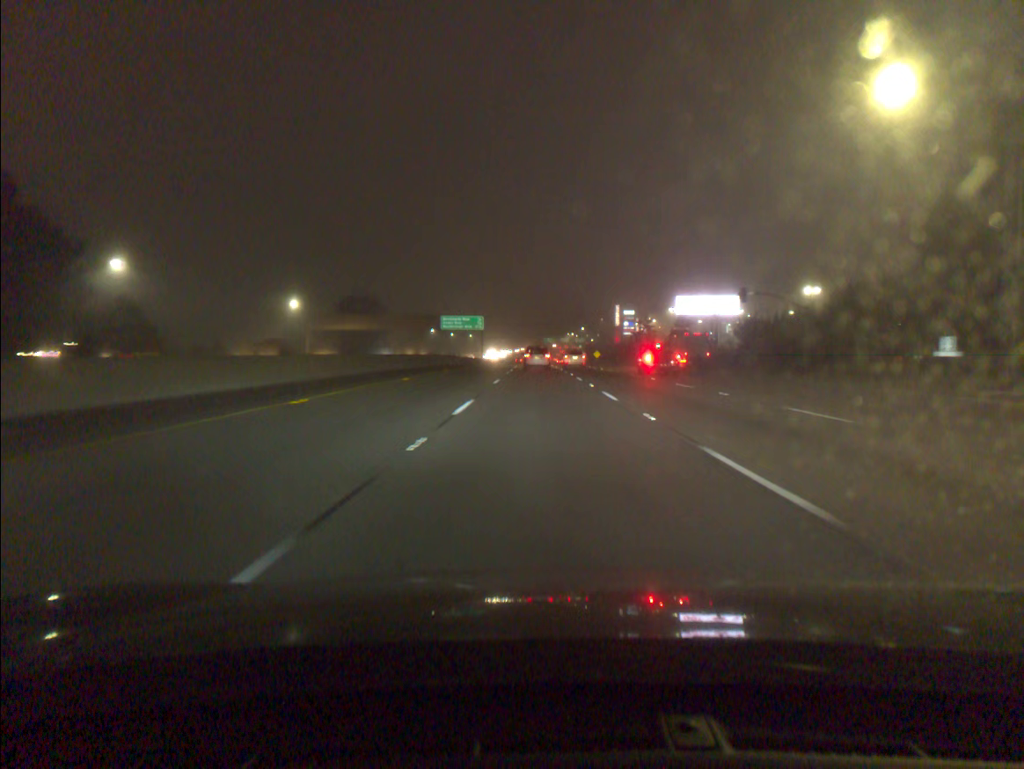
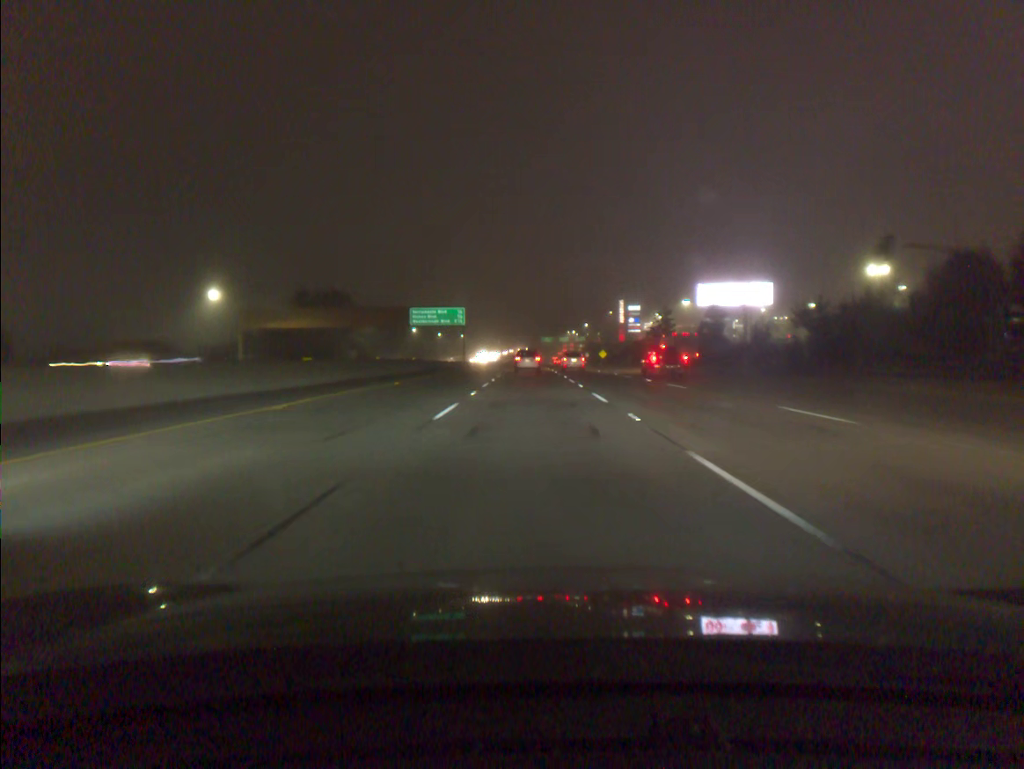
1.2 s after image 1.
(+0.1, +29.9) m; 0°
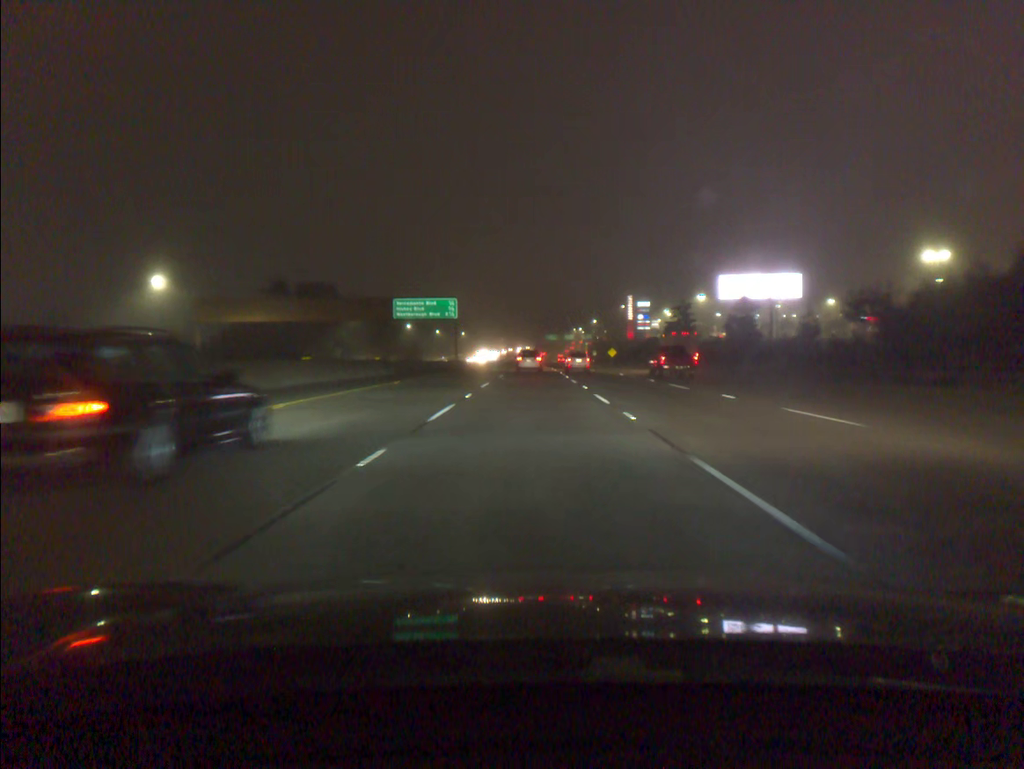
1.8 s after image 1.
(0.0, +15.0) m; 0°
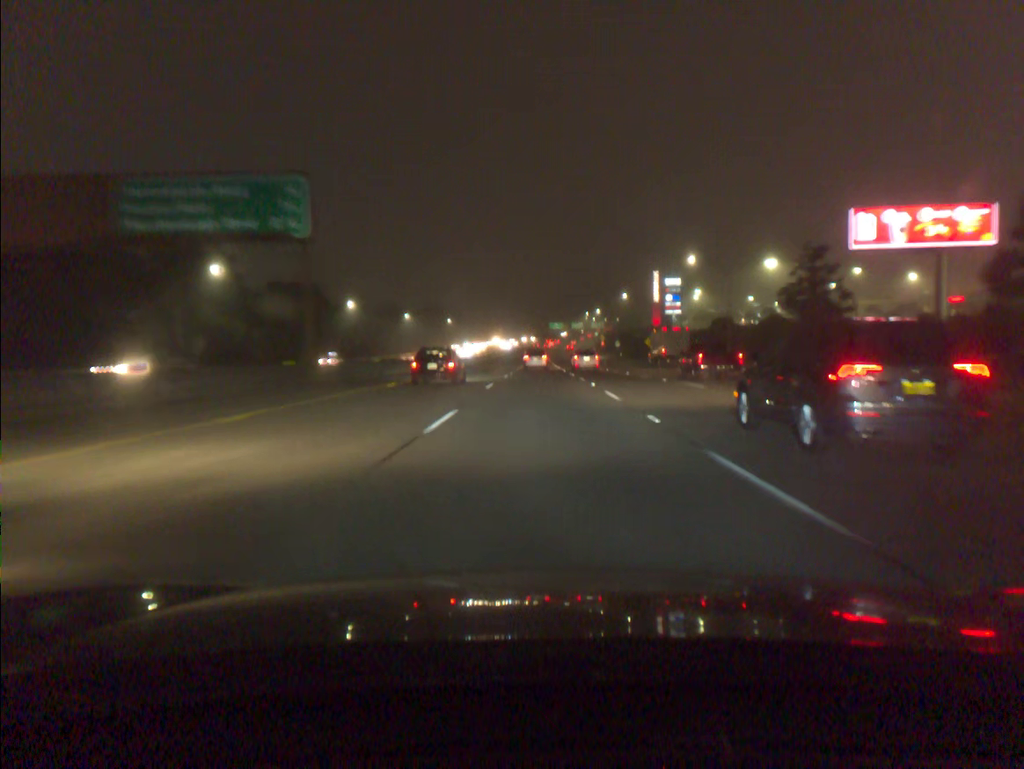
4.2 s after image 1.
(-0.4, +61.0) m; 0°
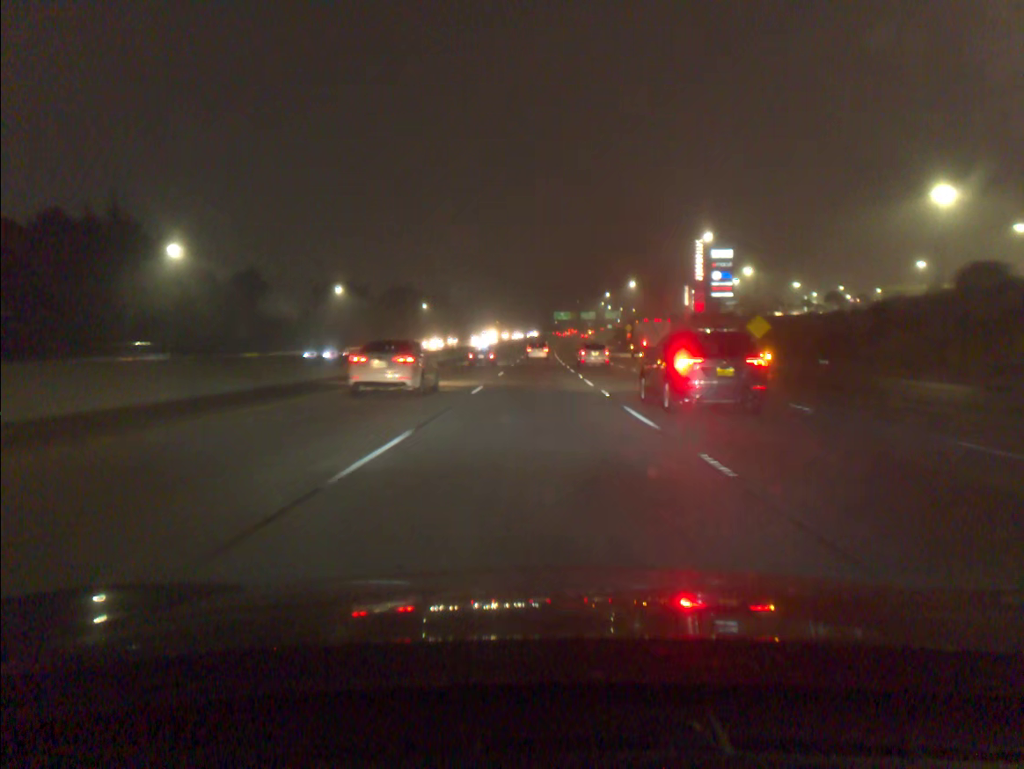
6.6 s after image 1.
(+0.1, +62.9) m; 0°
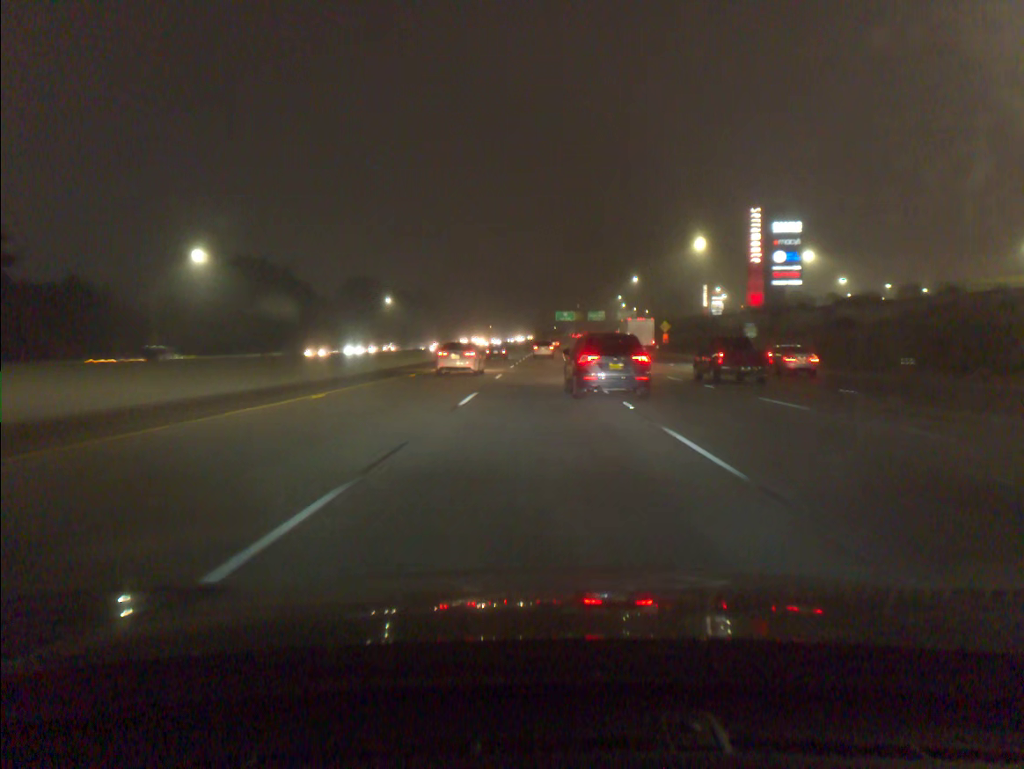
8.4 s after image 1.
(0.0, +48.6) m; 0°
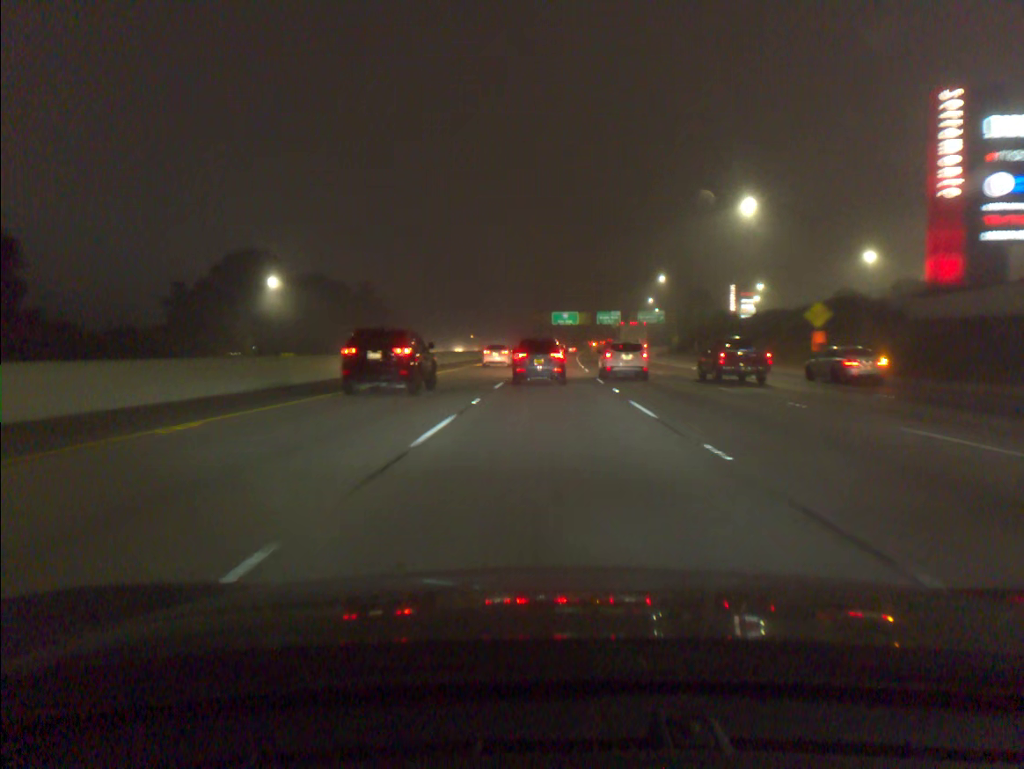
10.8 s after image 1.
(+0.3, +66.2) m; +1°
